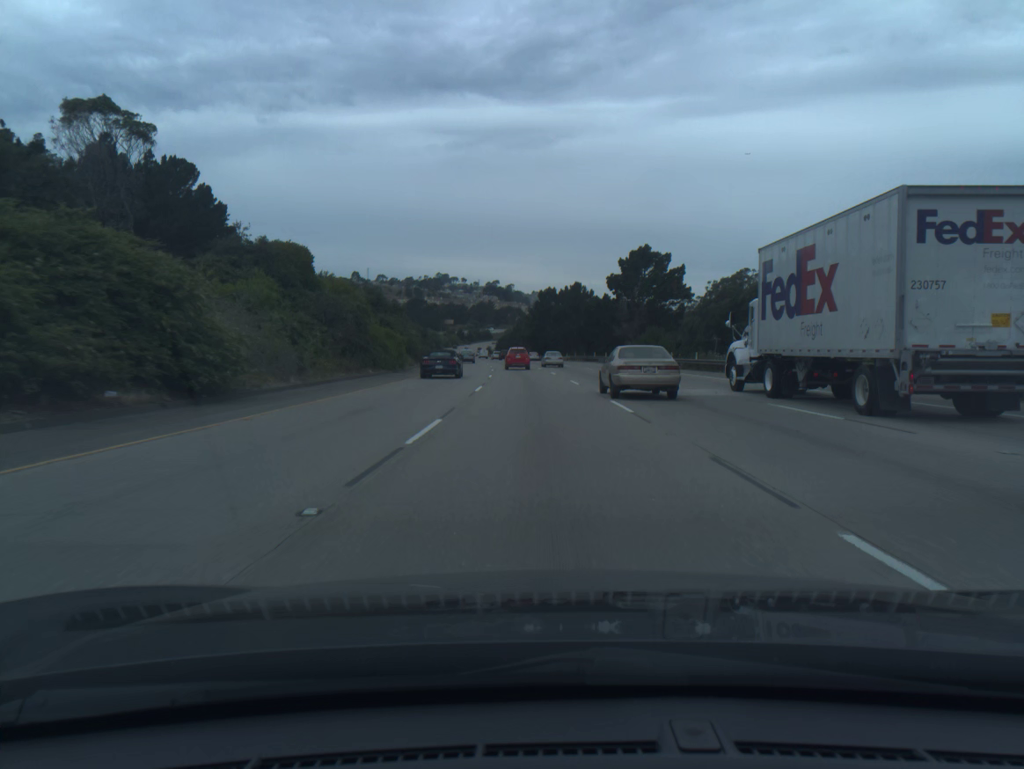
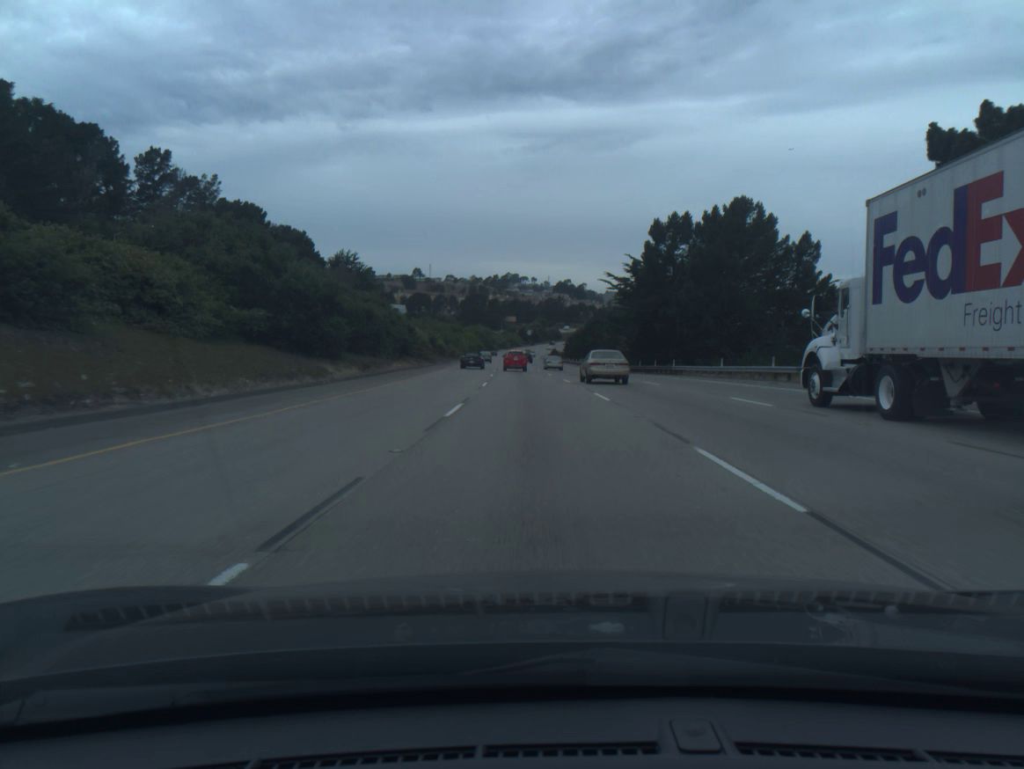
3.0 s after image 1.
(-3.8, +82.9) m; -5°
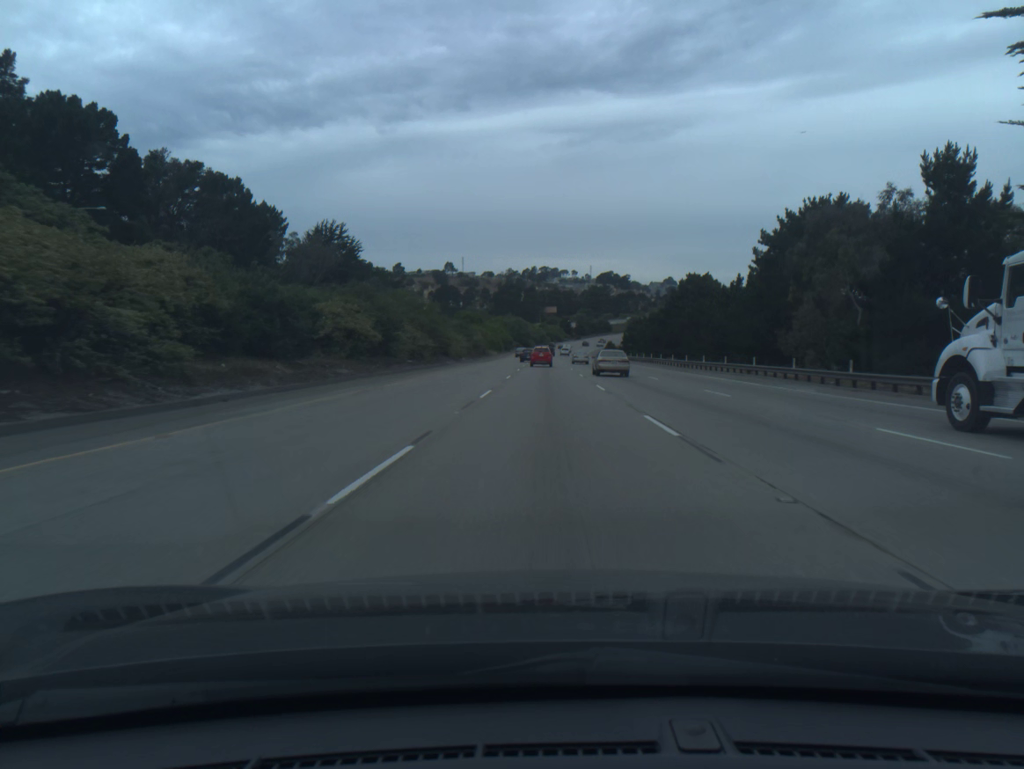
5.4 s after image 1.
(-2.1, +67.3) m; -3°
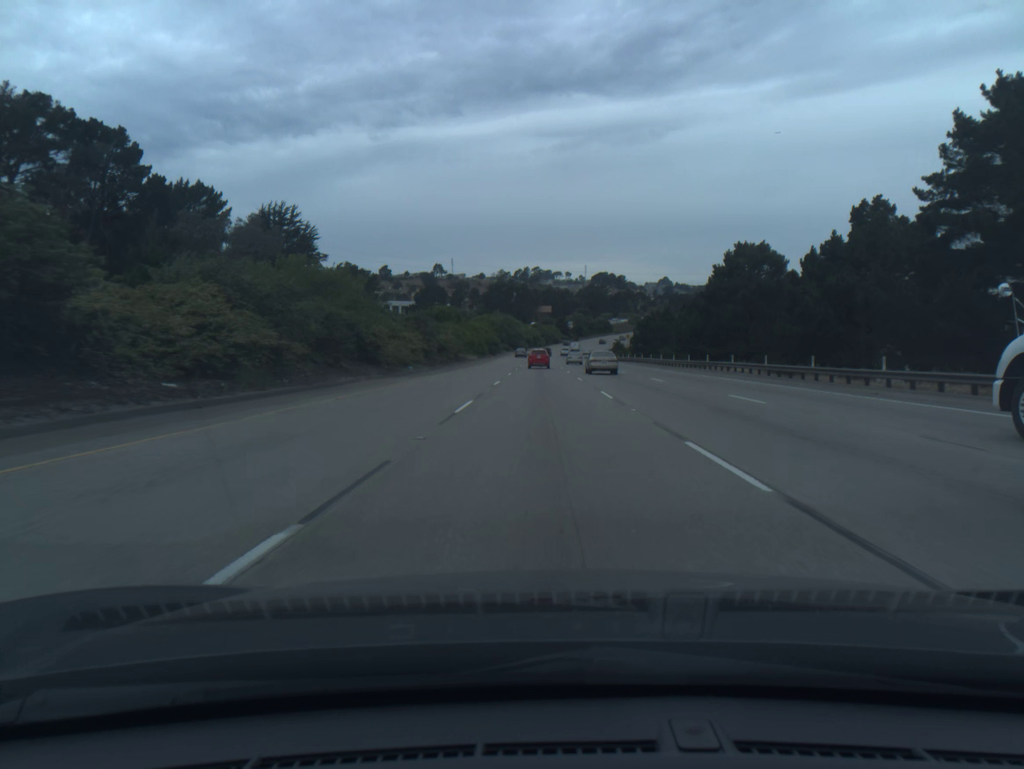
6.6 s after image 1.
(+0.1, +34.0) m; 0°
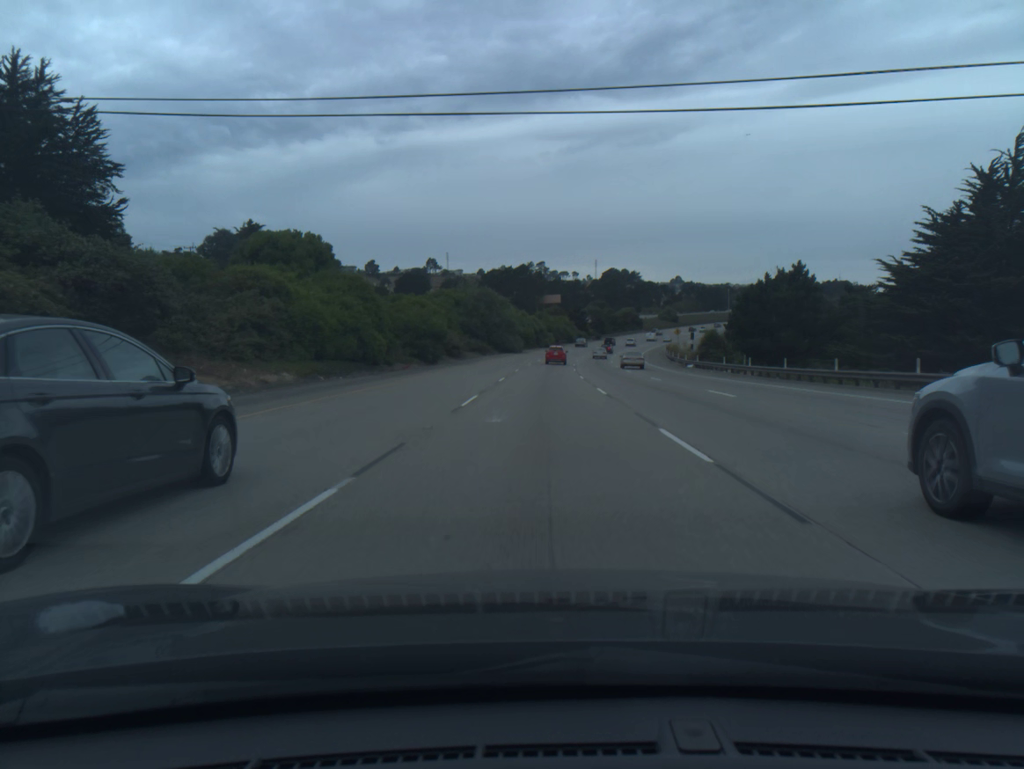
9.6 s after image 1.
(-0.2, +85.8) m; 0°
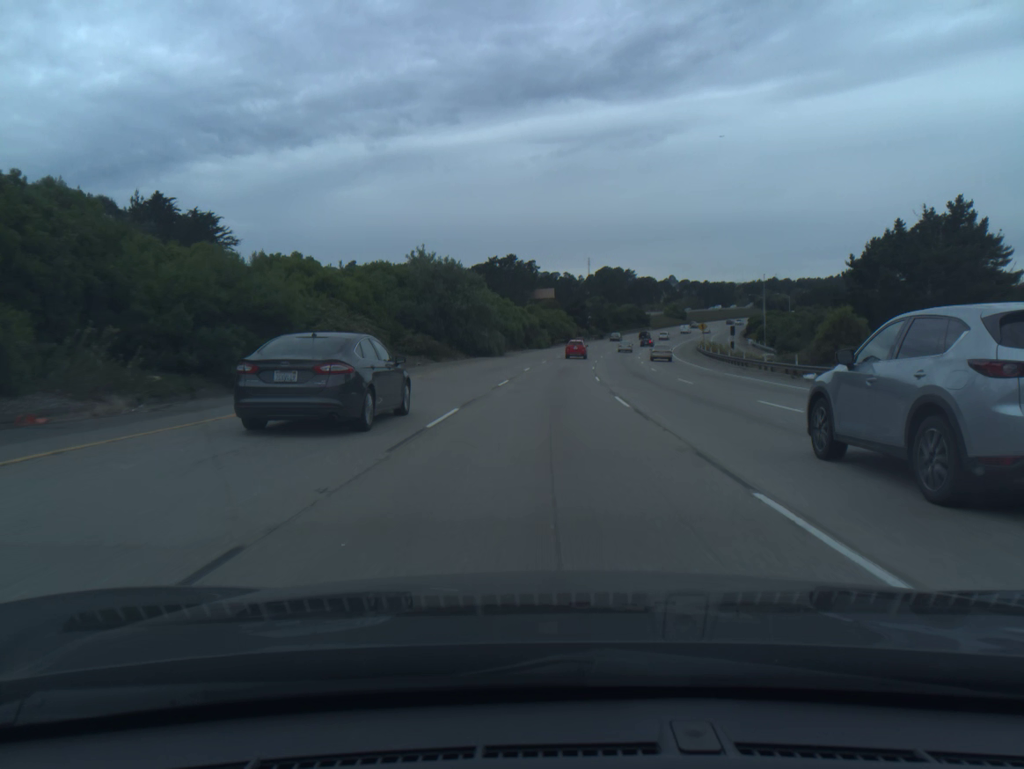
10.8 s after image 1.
(+0.1, +34.8) m; +1°
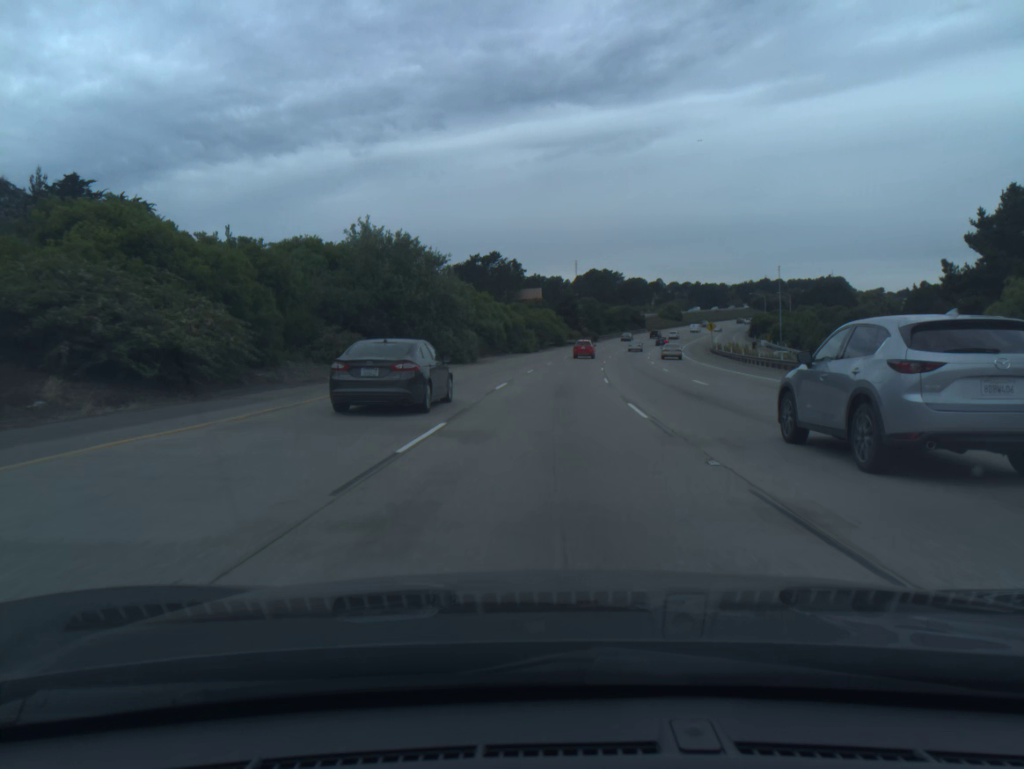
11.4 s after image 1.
(+0.1, +17.4) m; +1°
